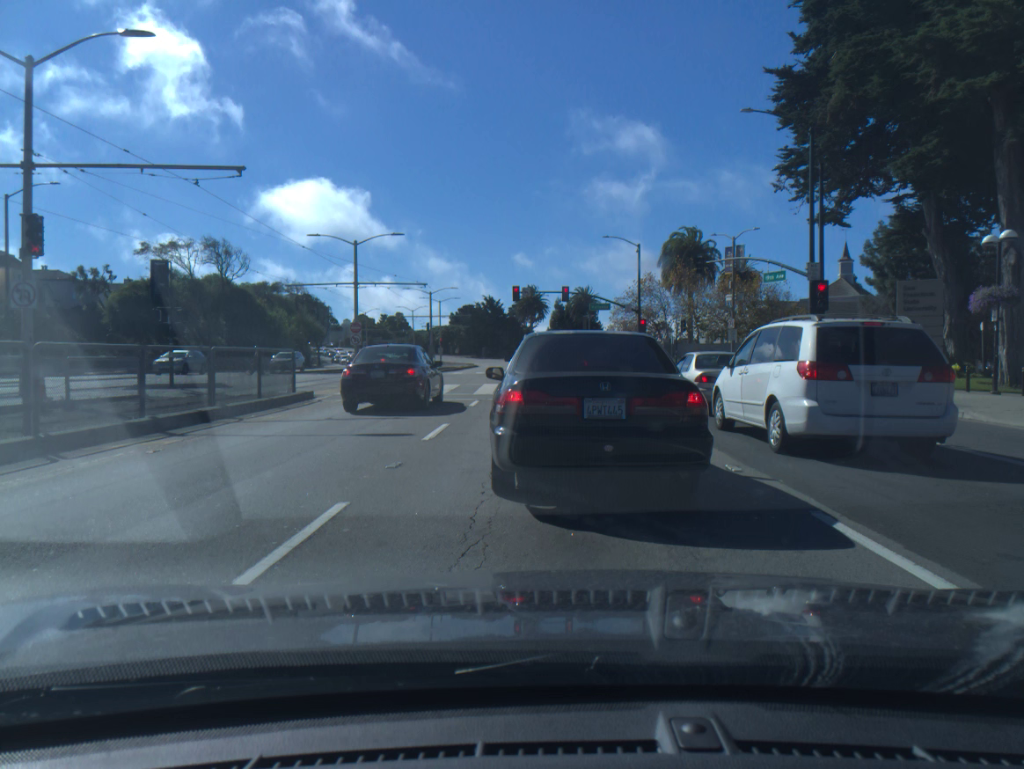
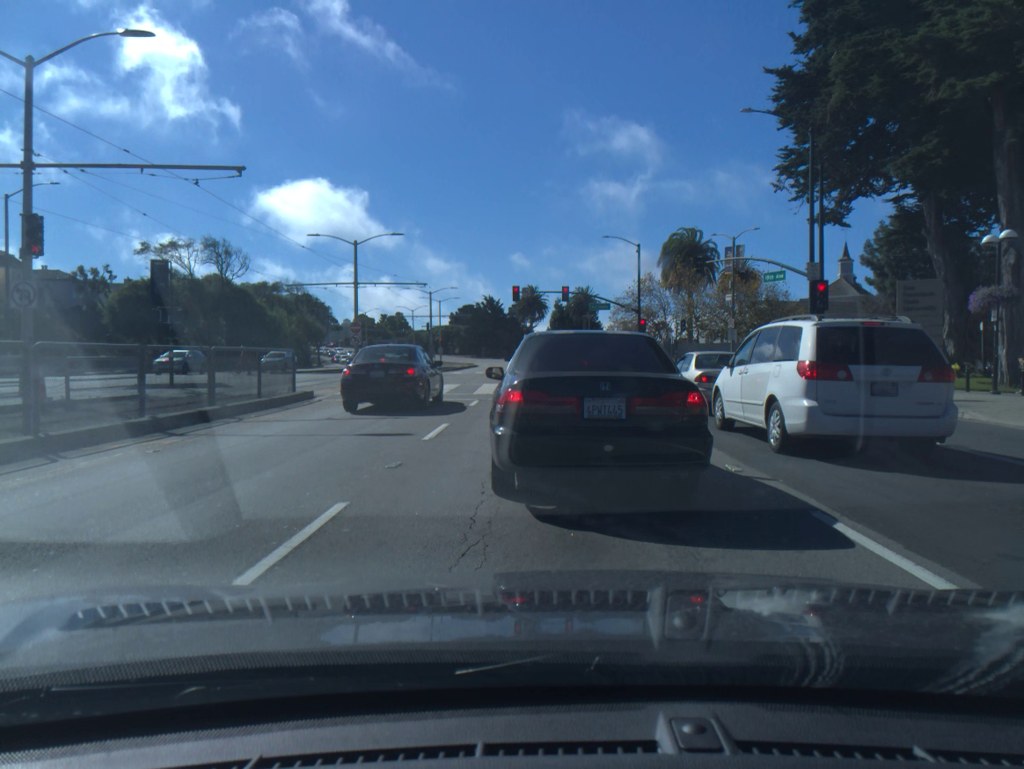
(0.0, 0.0) m; 0°
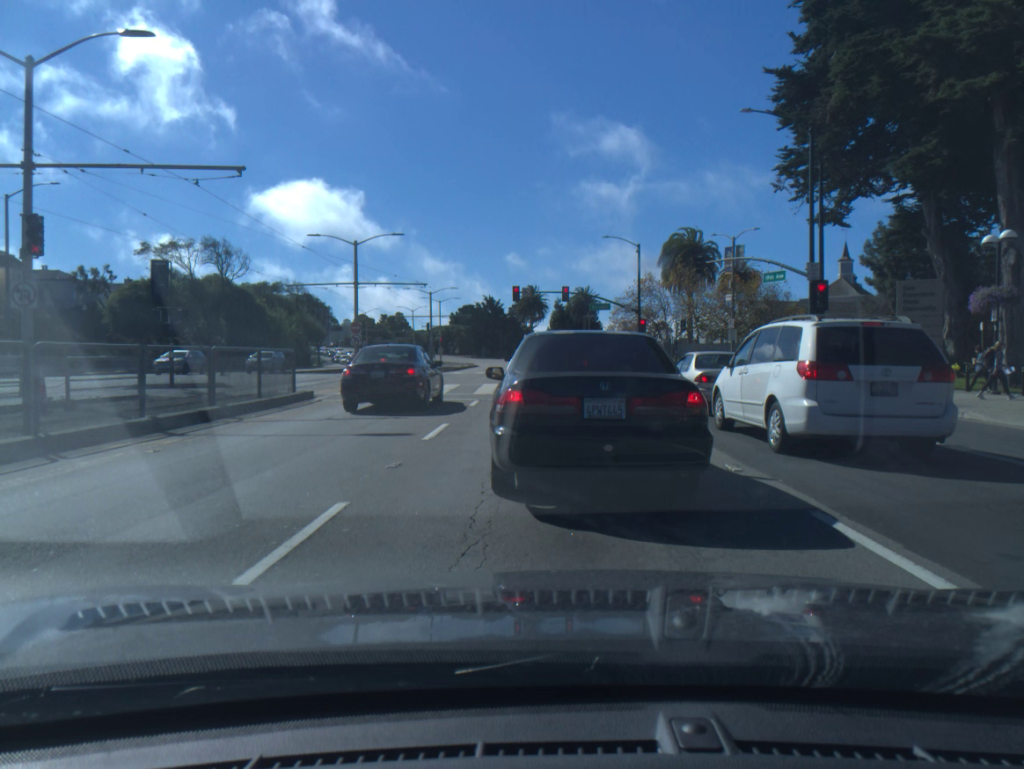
(0.0, 0.0) m; 0°
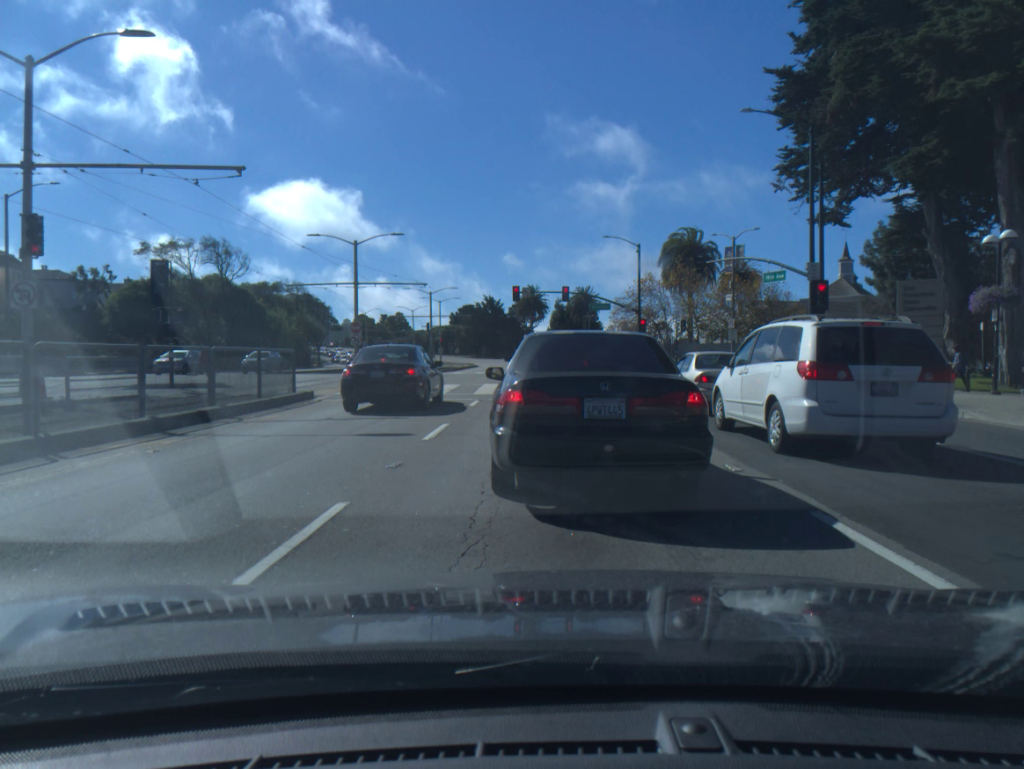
(0.0, 0.0) m; 0°
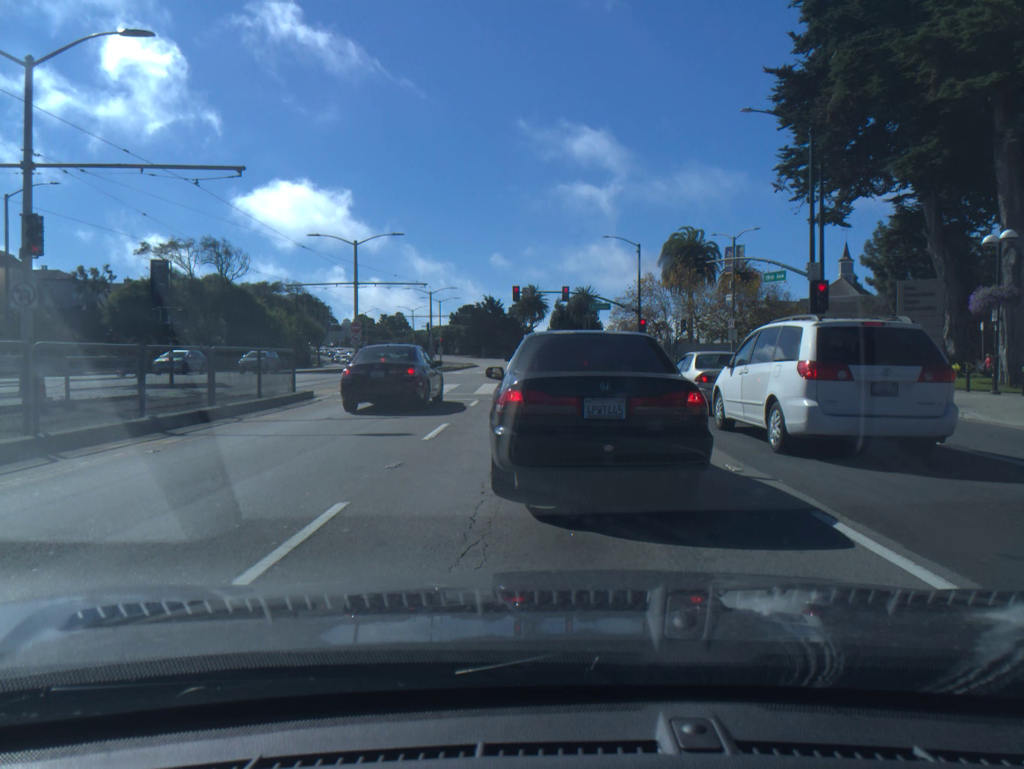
(0.0, 0.0) m; 0°
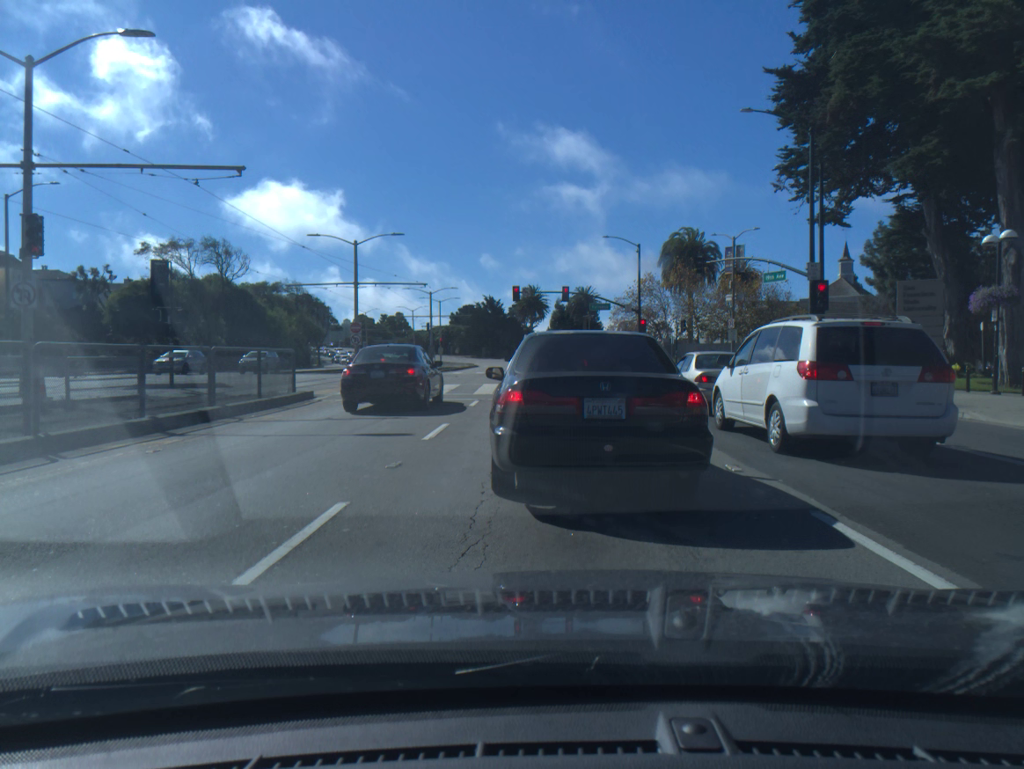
(0.0, 0.0) m; 0°
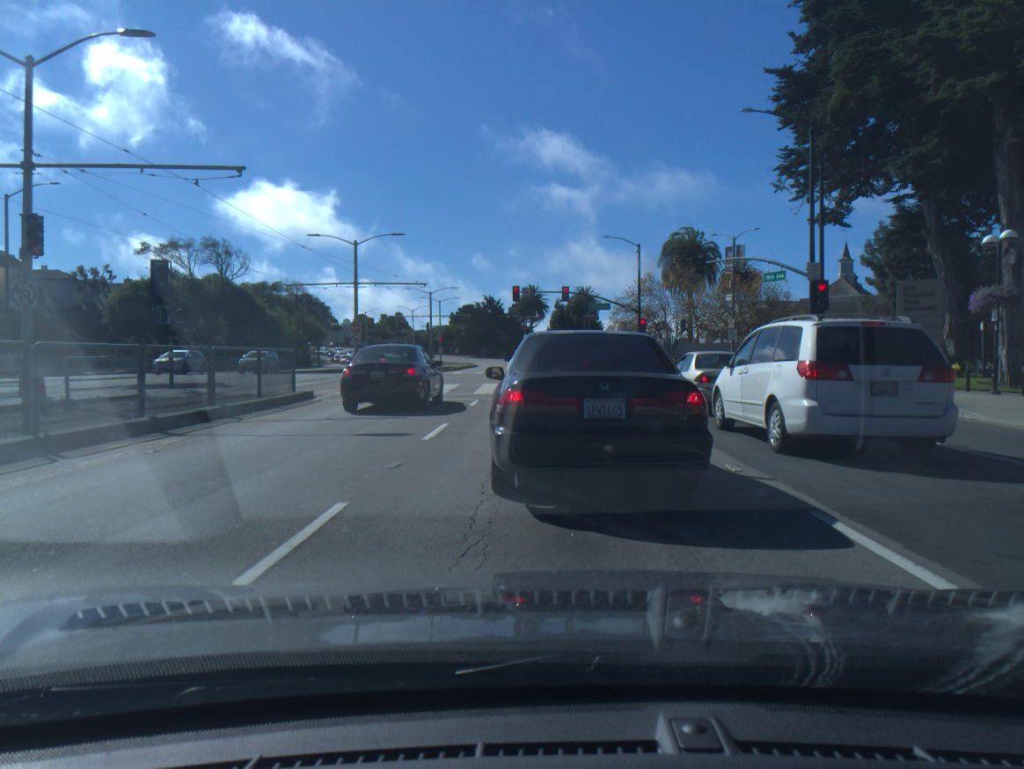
(0.0, 0.0) m; 0°
